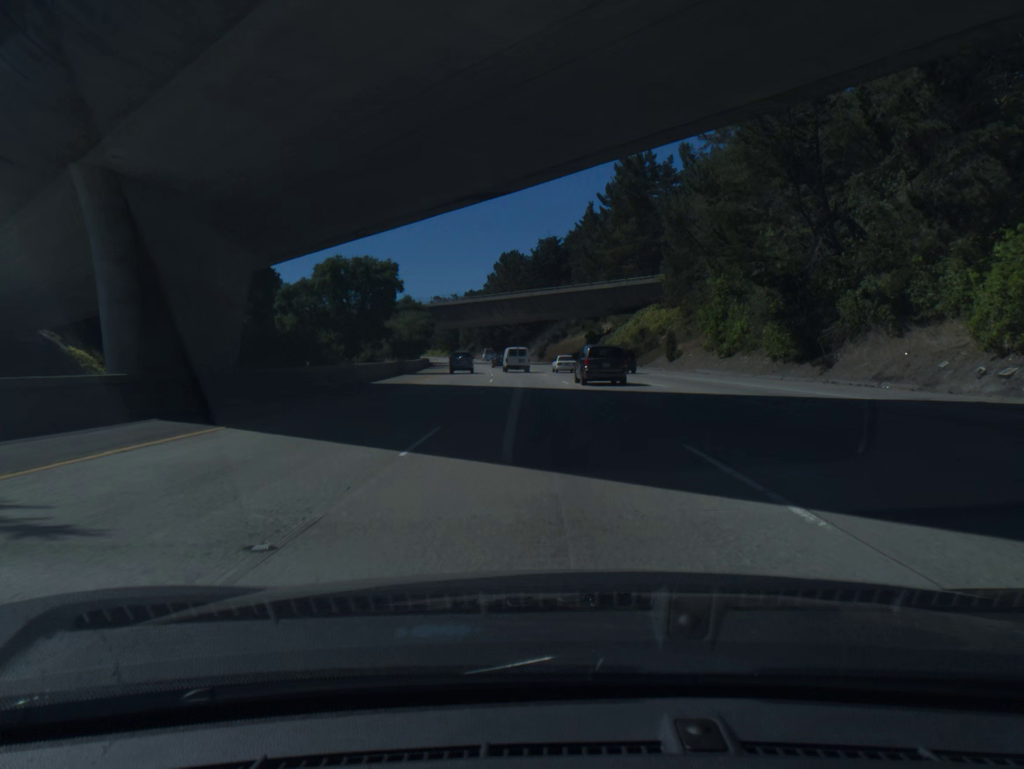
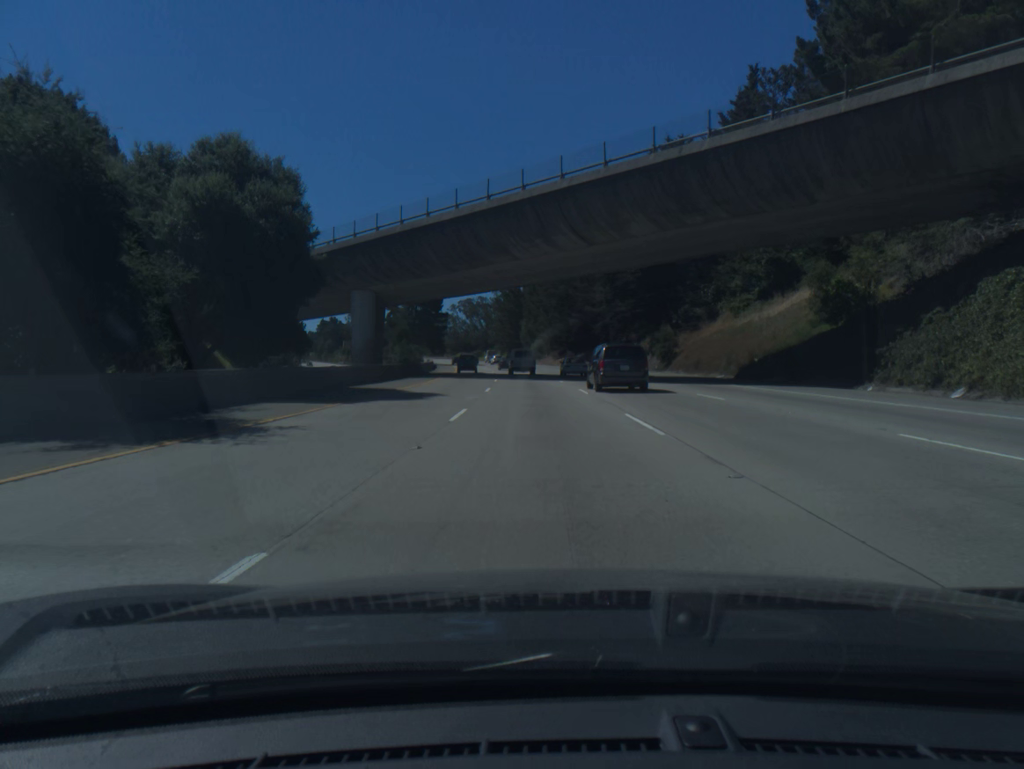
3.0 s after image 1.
(-4.3, +81.6) m; -6°
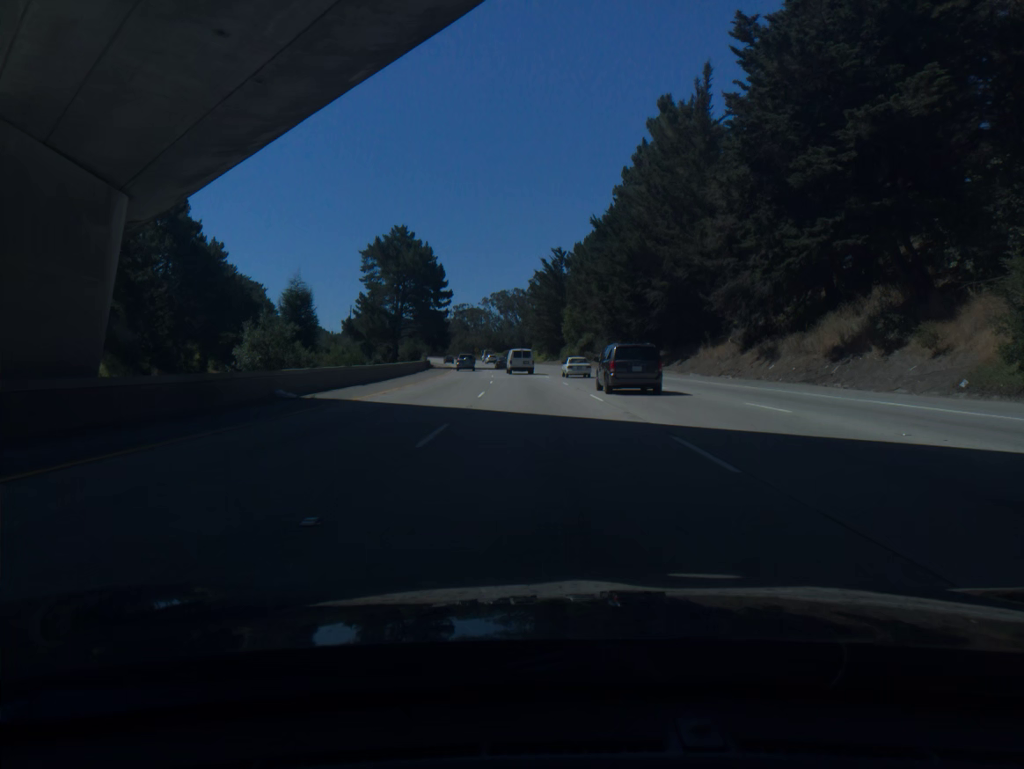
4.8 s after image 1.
(-1.4, +49.0) m; -3°
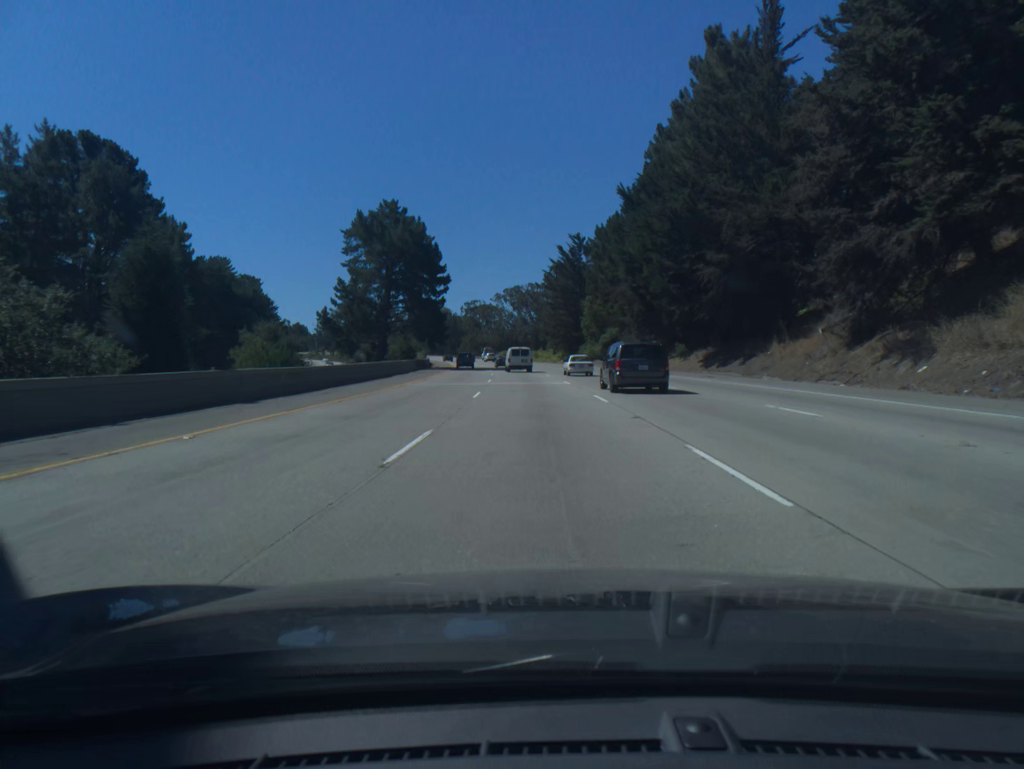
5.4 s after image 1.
(-0.1, +16.4) m; -1°
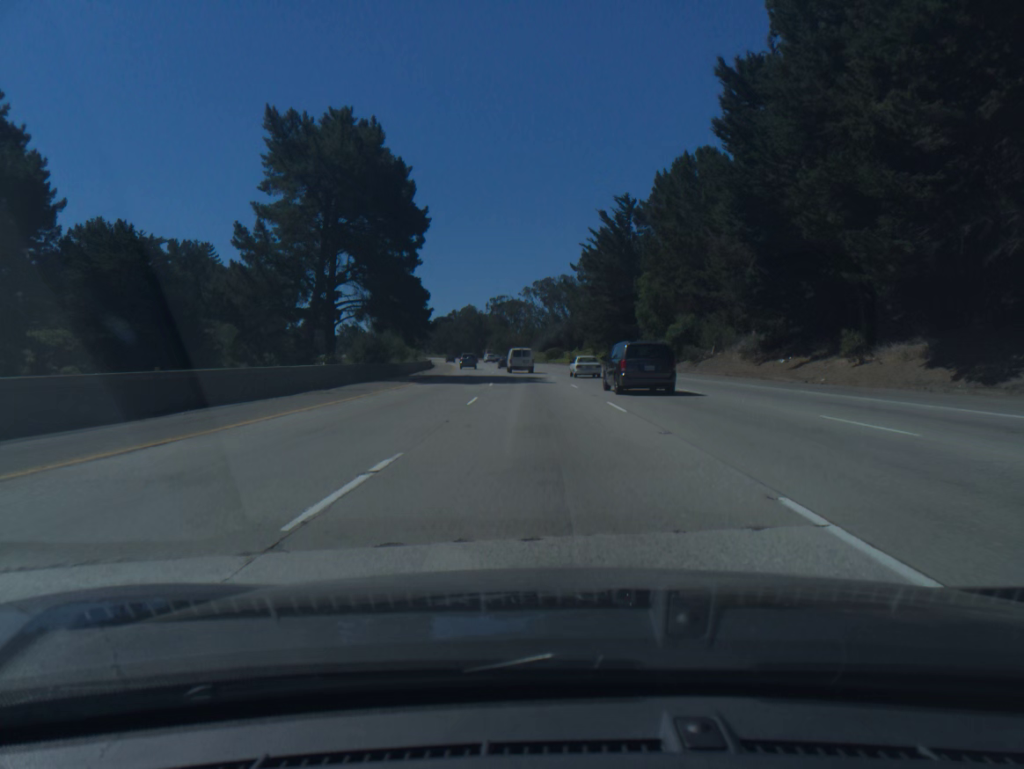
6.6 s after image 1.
(-0.7, +32.8) m; -3°
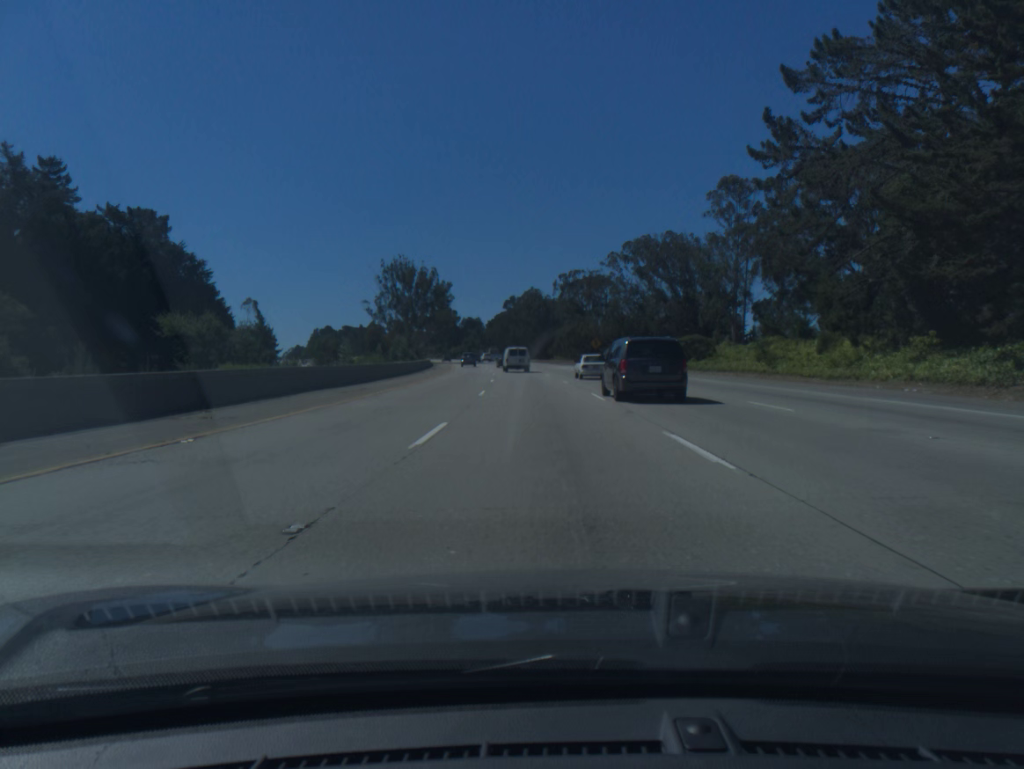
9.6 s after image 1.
(-4.1, +82.1) m; -5°
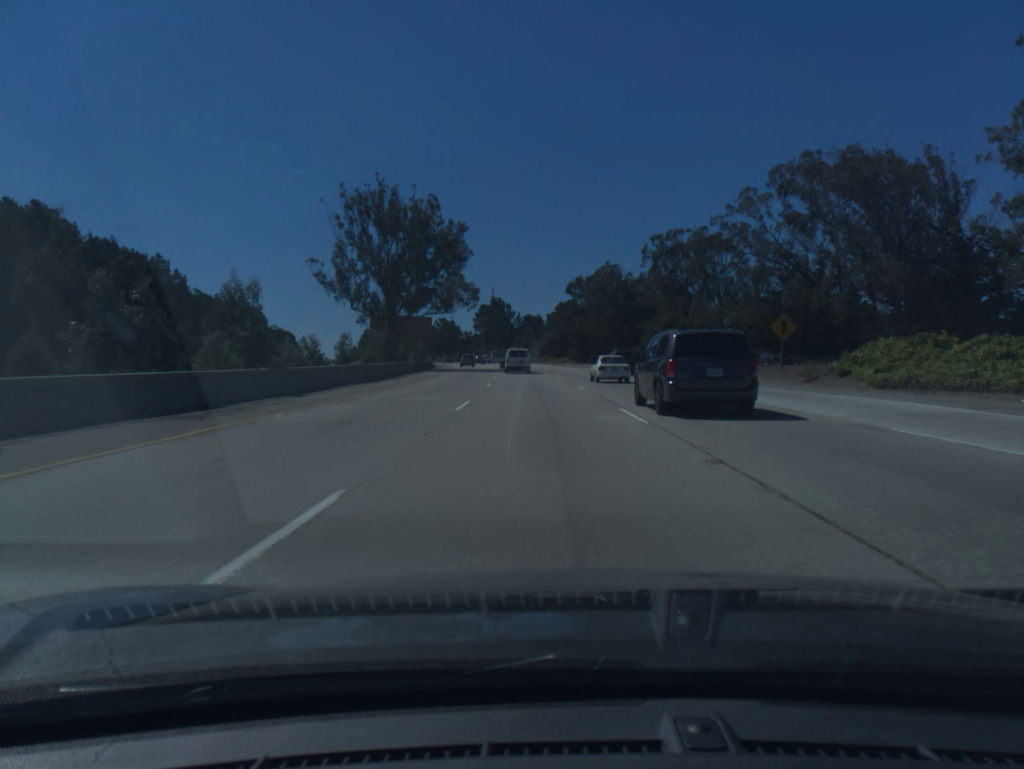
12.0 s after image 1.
(-2.7, +66.1) m; -5°
